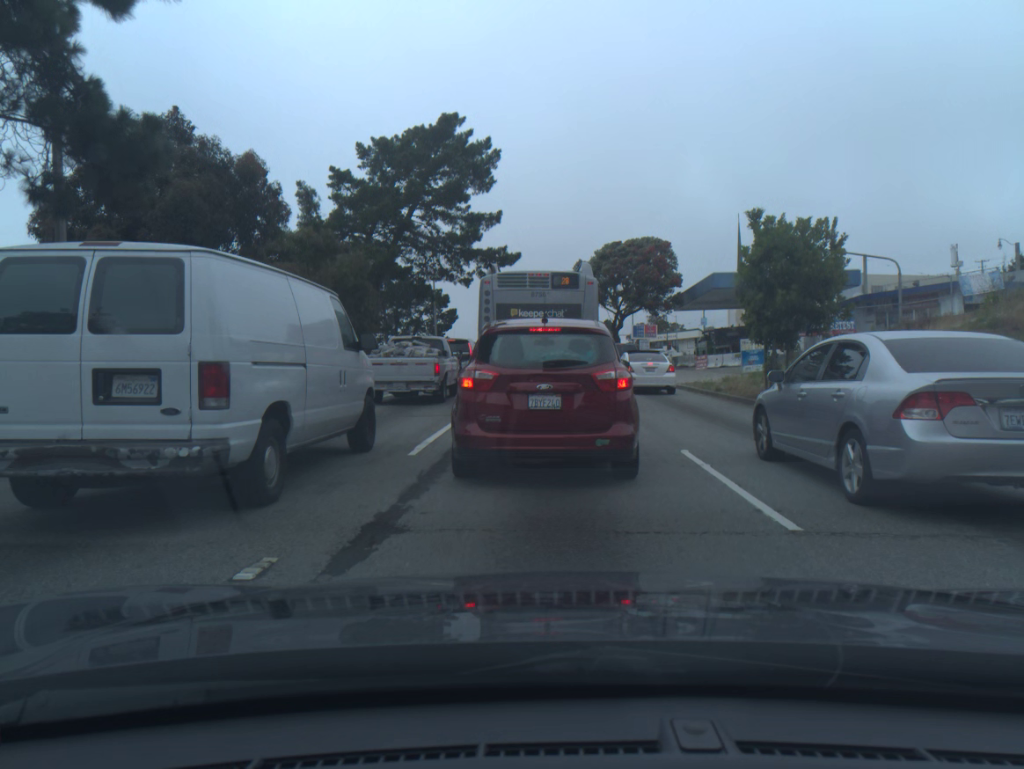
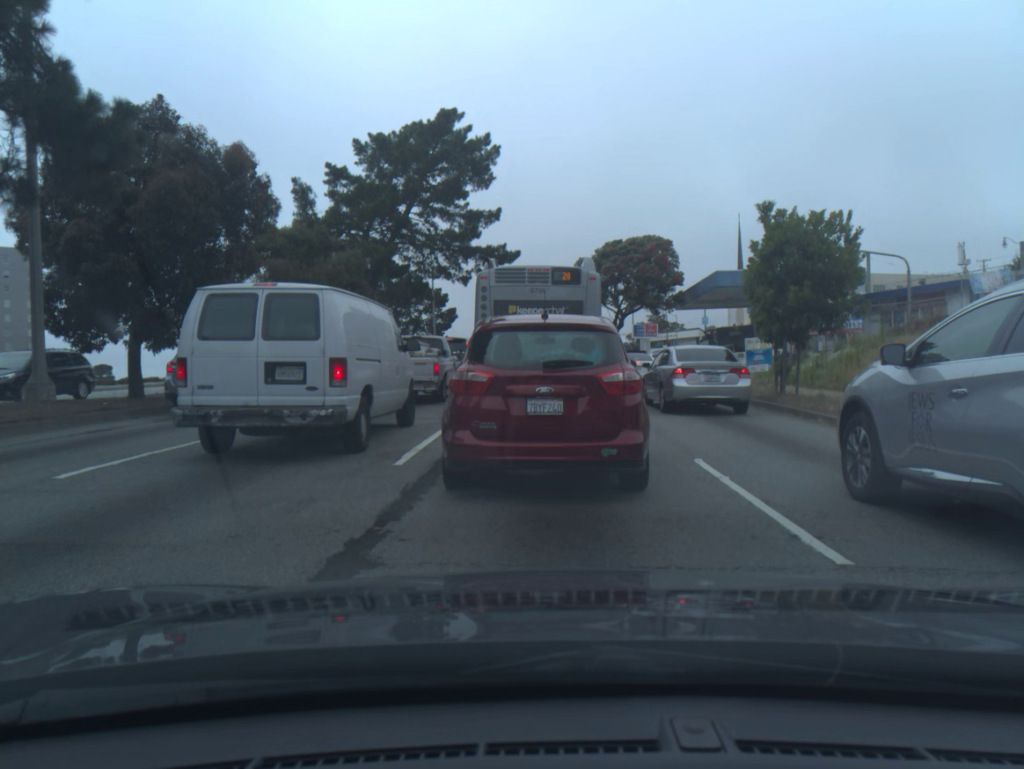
(0.0, +0.9) m; 0°
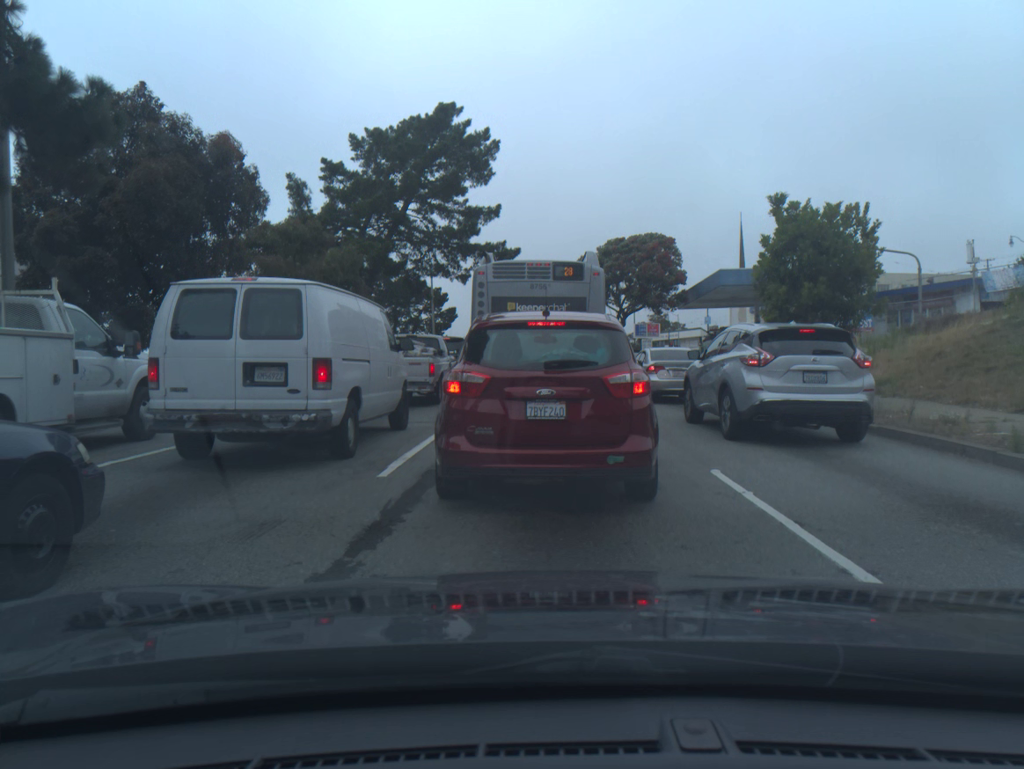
(0.0, +0.8) m; 0°
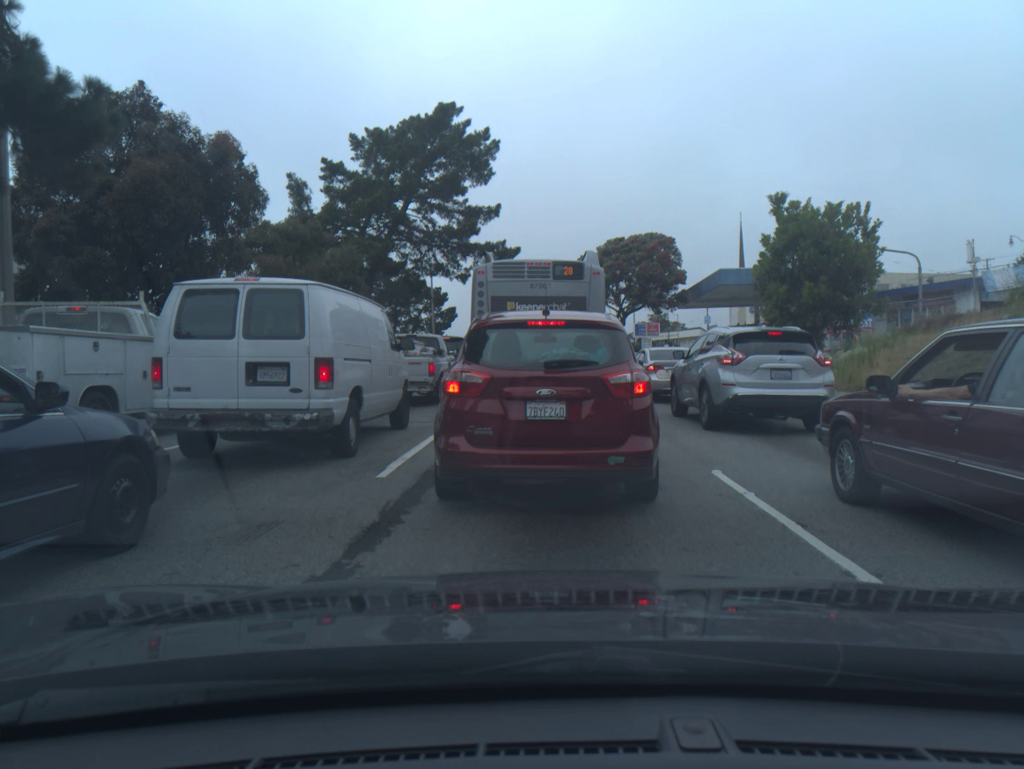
(0.0, 0.0) m; 0°
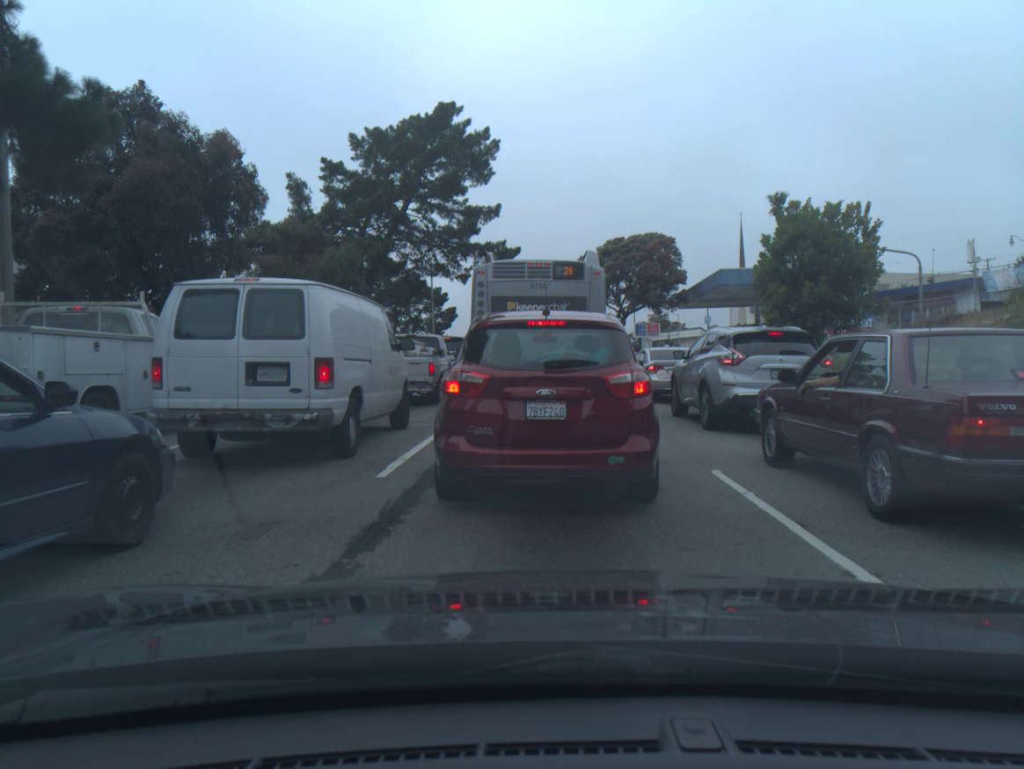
(0.0, 0.0) m; 0°
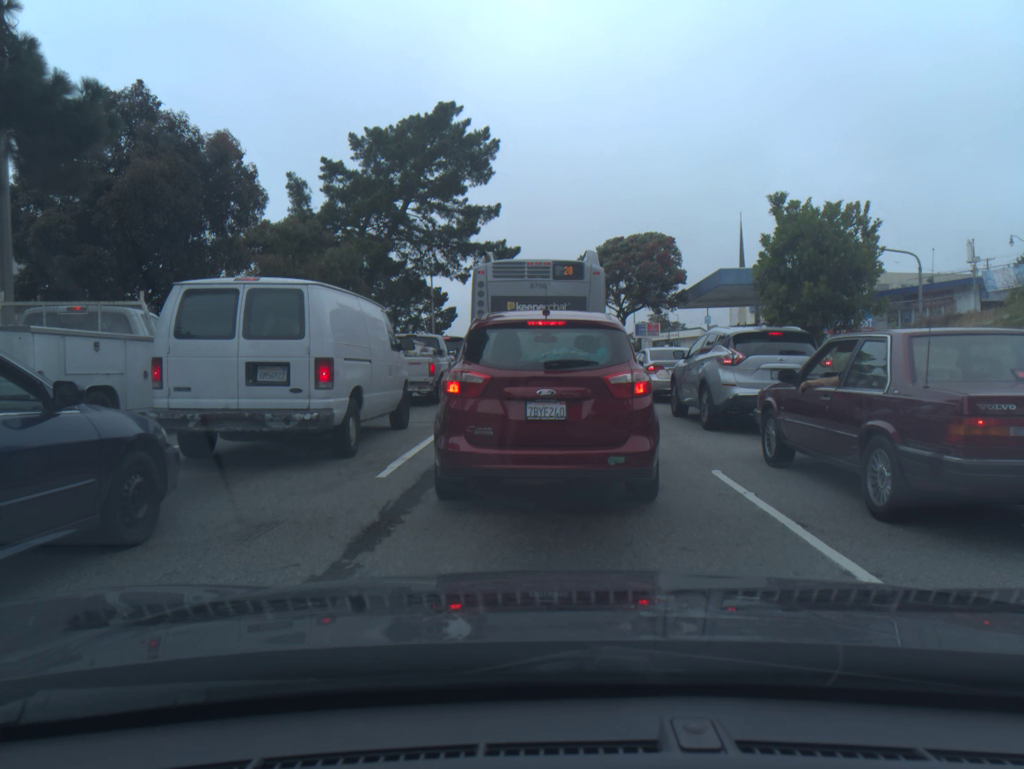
(0.0, 0.0) m; 0°
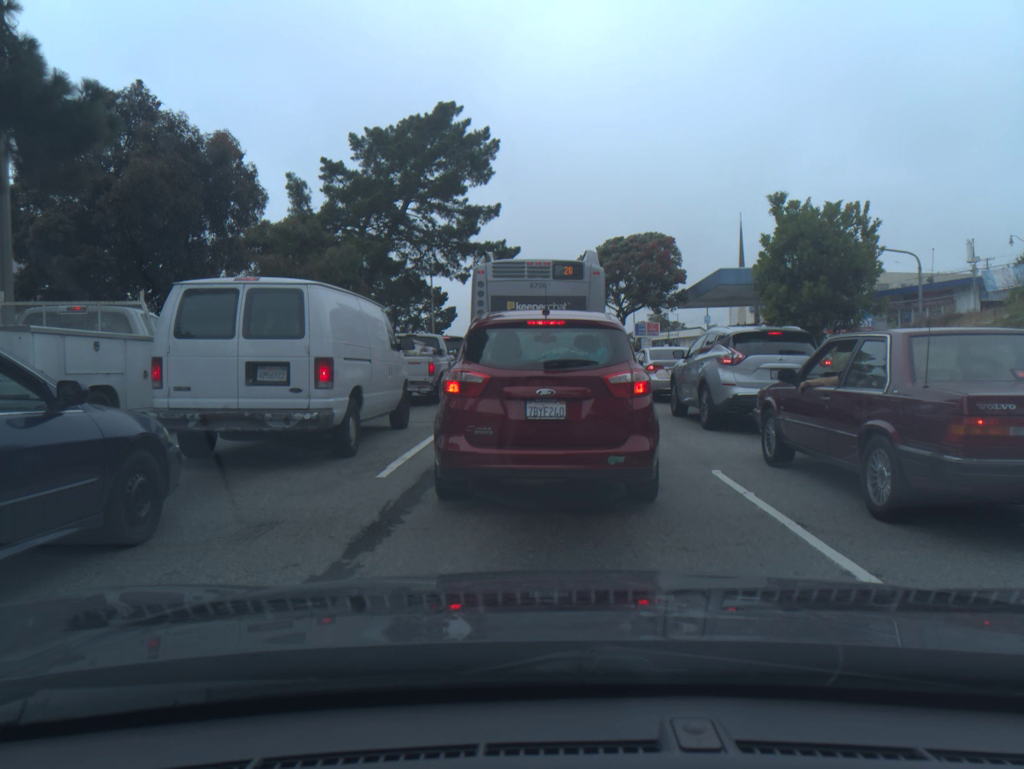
(0.0, 0.0) m; 0°
